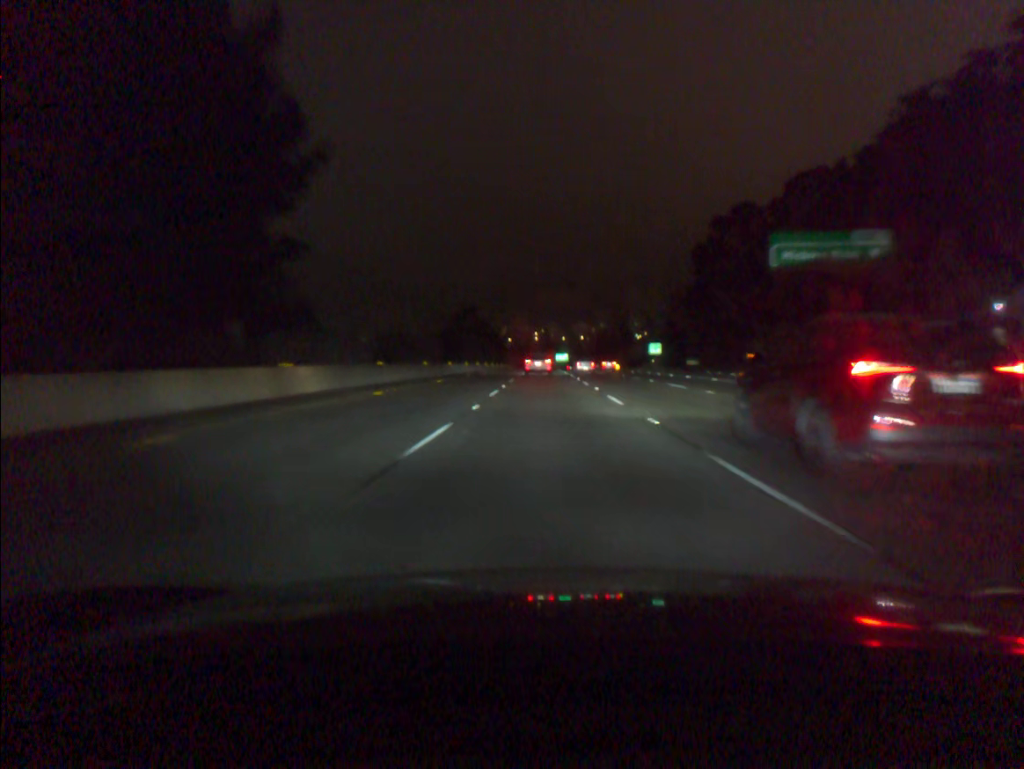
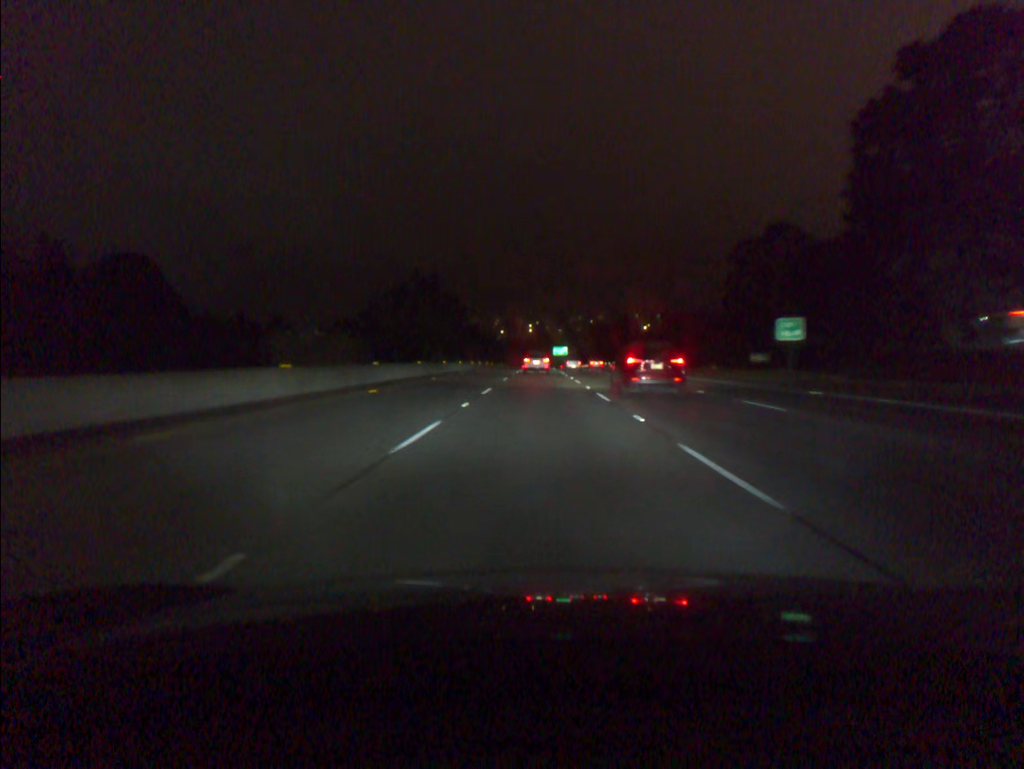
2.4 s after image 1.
(+0.4, +57.7) m; 0°
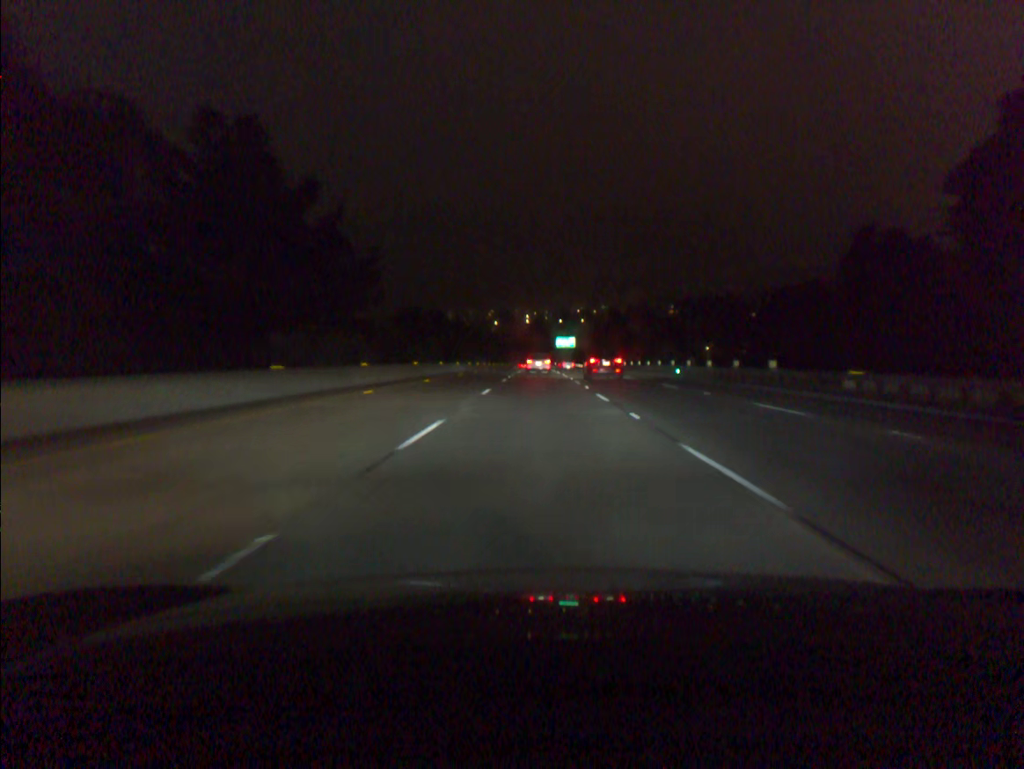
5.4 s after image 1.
(0.0, +73.5) m; 0°
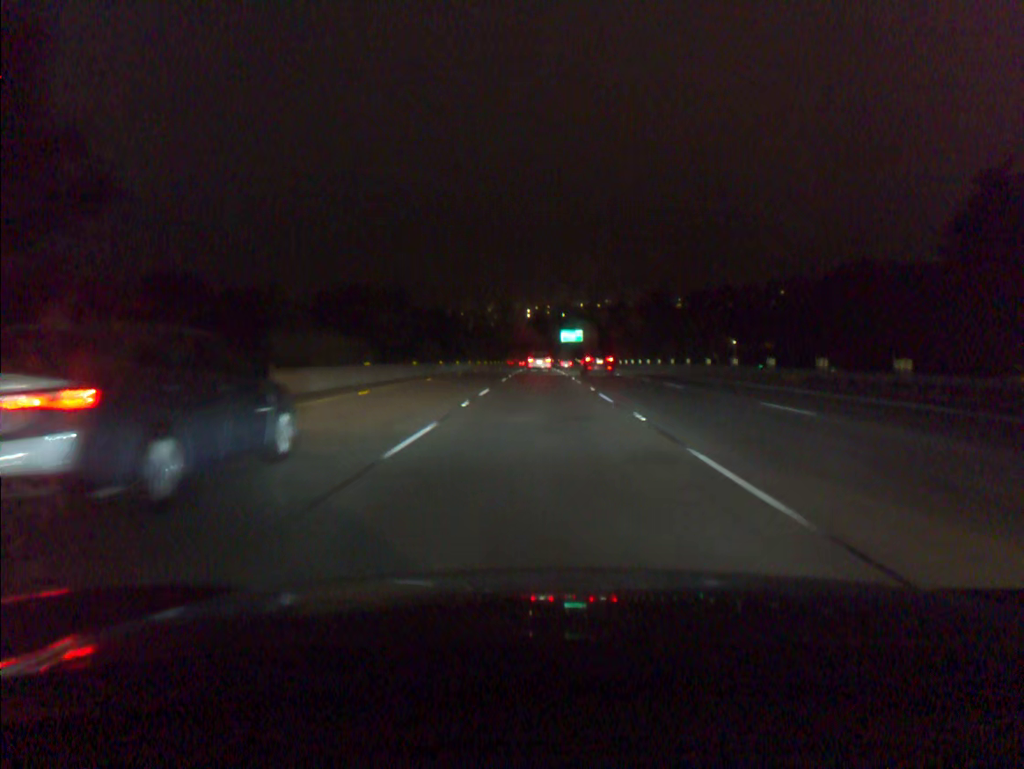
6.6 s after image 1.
(0.0, +30.0) m; 0°
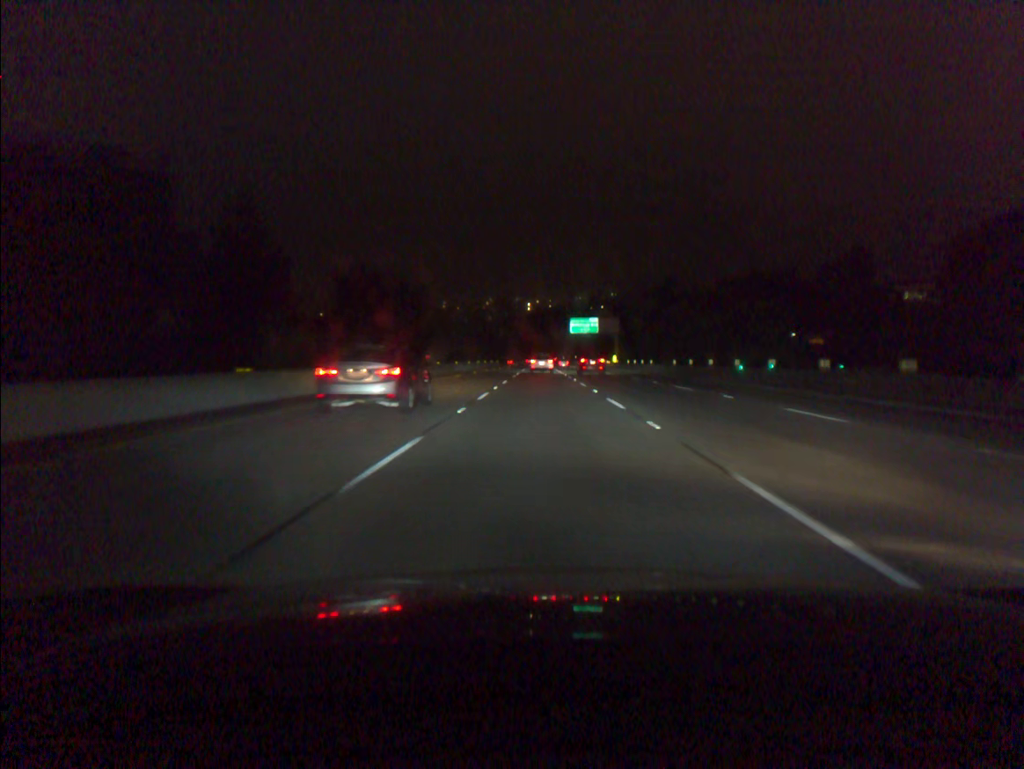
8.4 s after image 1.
(-0.1, +45.8) m; 0°
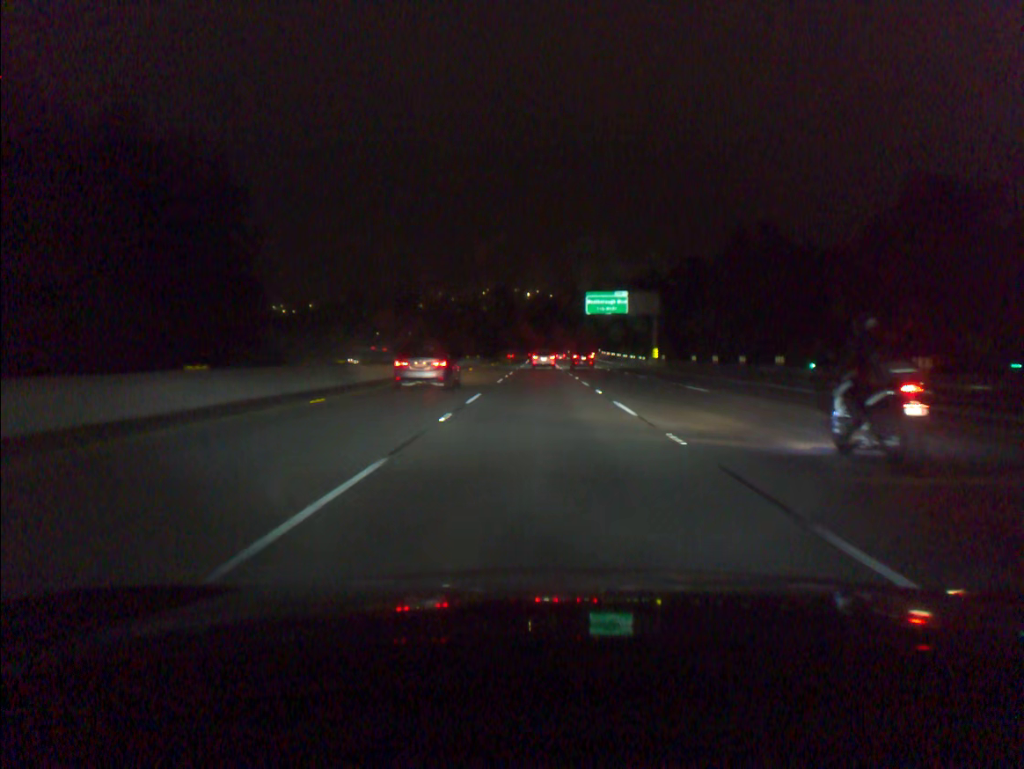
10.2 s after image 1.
(+0.1, +46.7) m; 0°
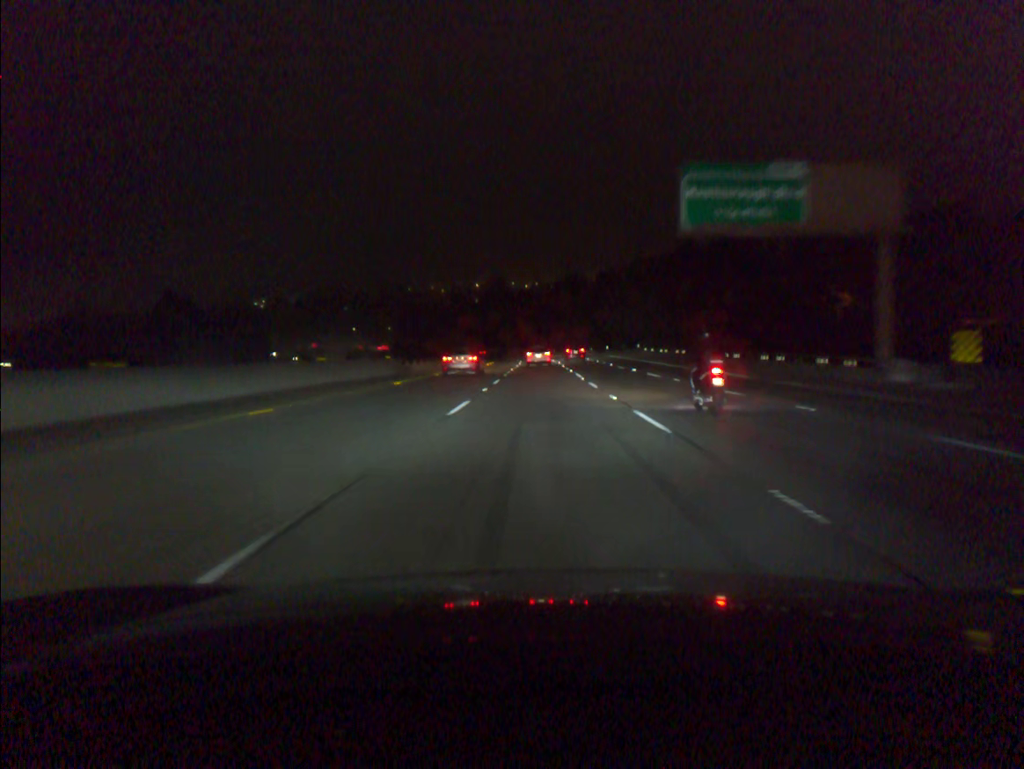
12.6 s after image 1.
(-0.1, +62.4) m; 0°
